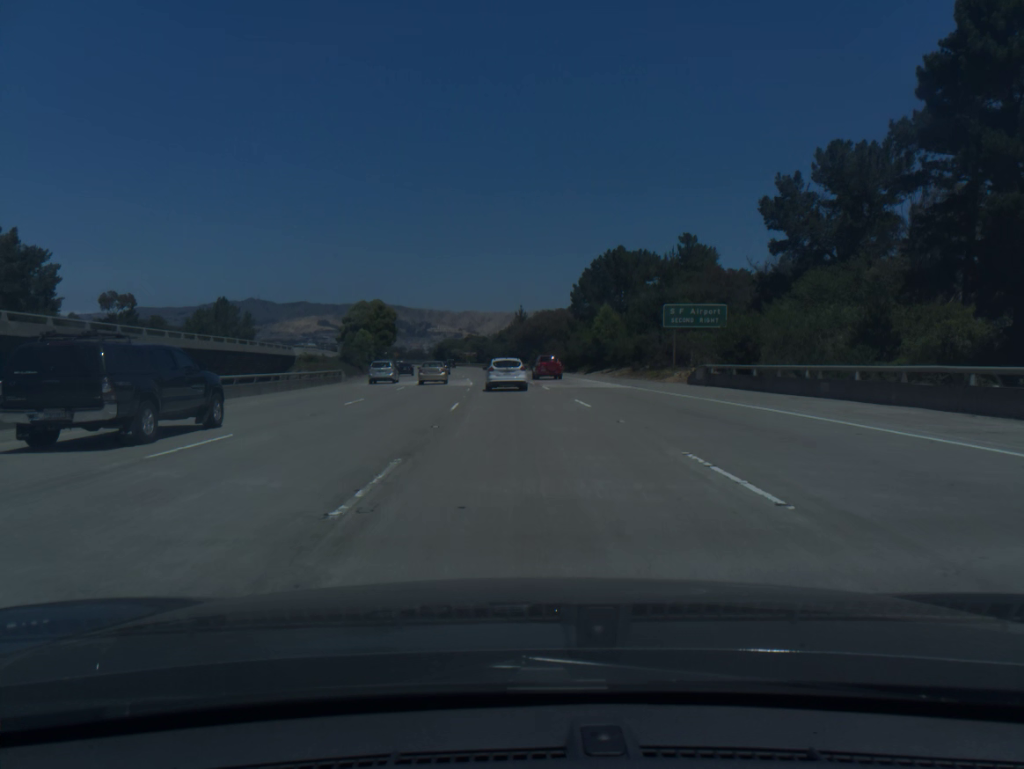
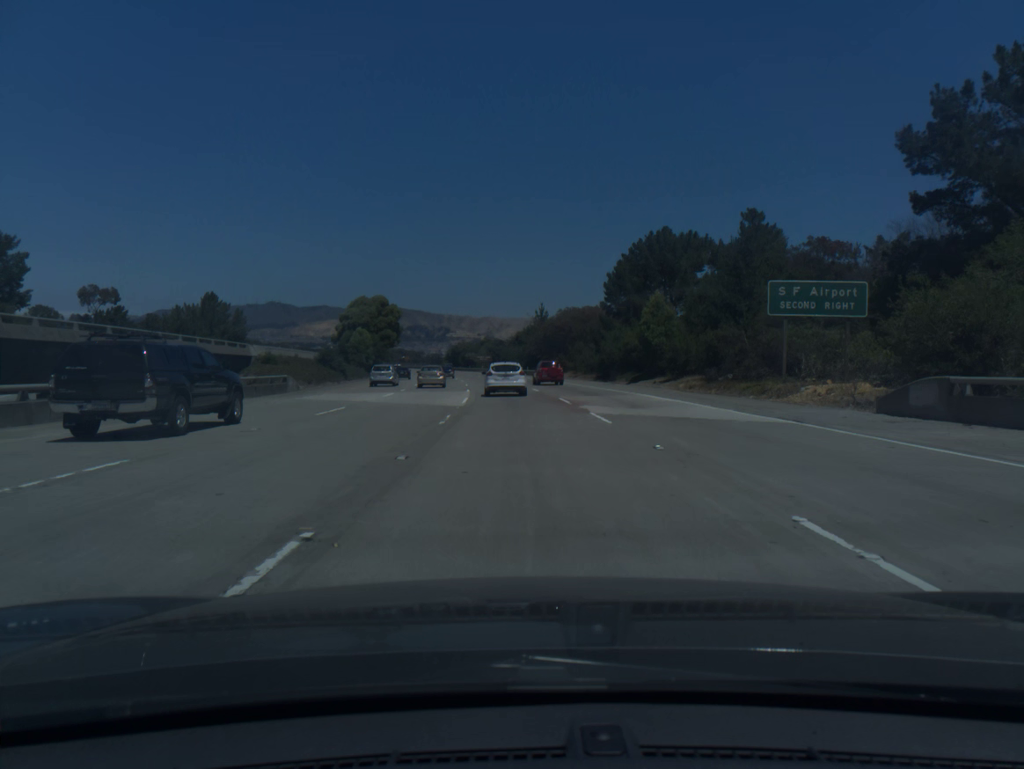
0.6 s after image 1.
(-0.2, +18.7) m; -1°
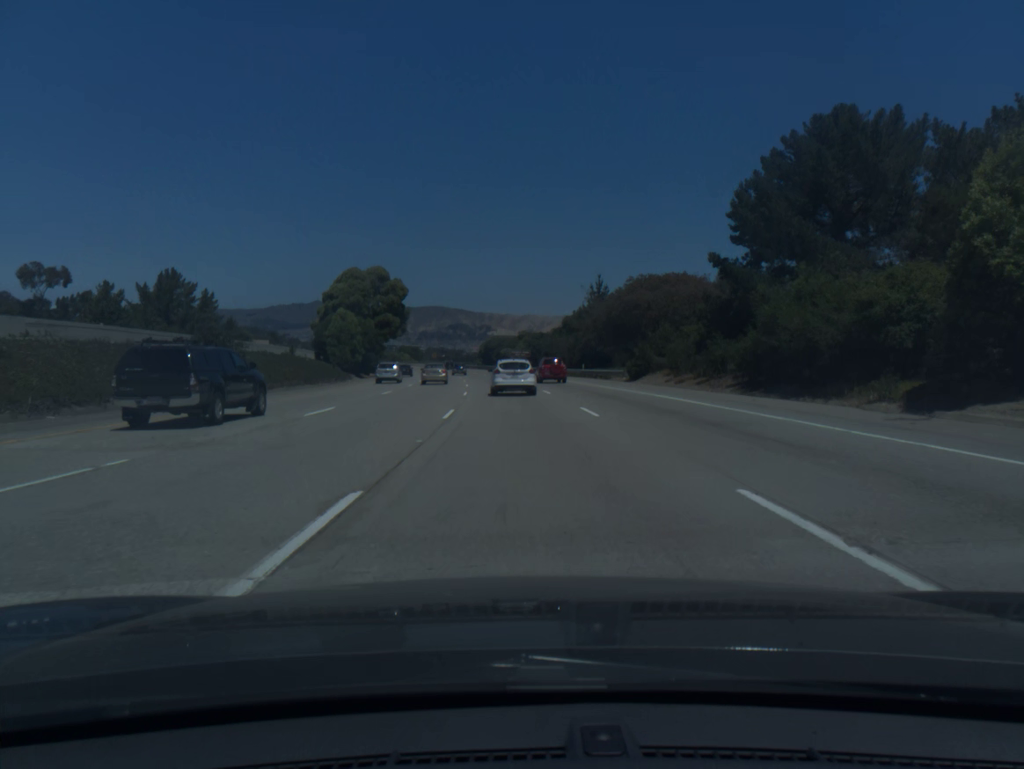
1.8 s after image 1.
(-0.9, +37.3) m; -3°
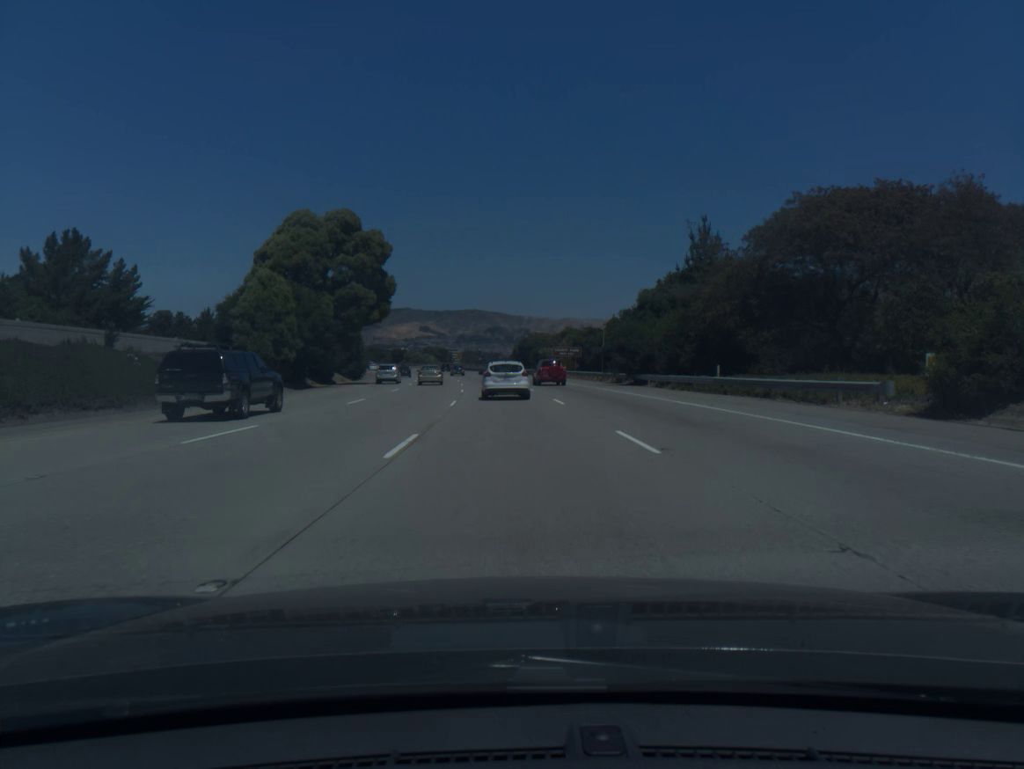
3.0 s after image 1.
(-0.9, +37.3) m; -3°
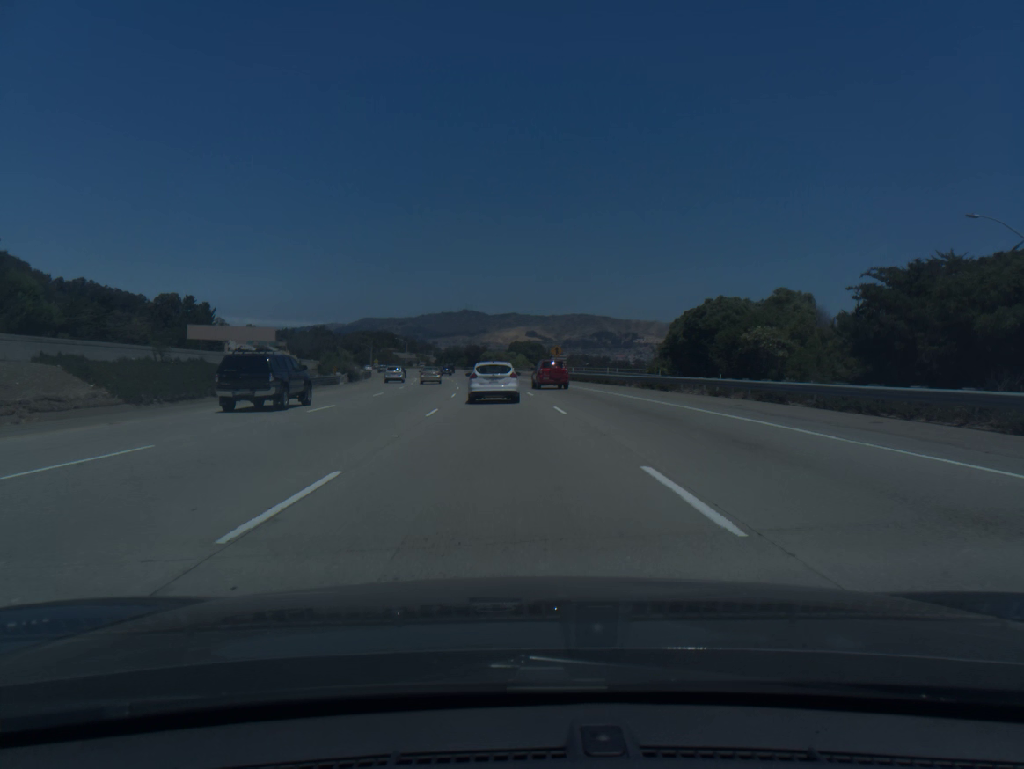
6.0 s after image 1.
(-6.1, +92.7) m; -8°
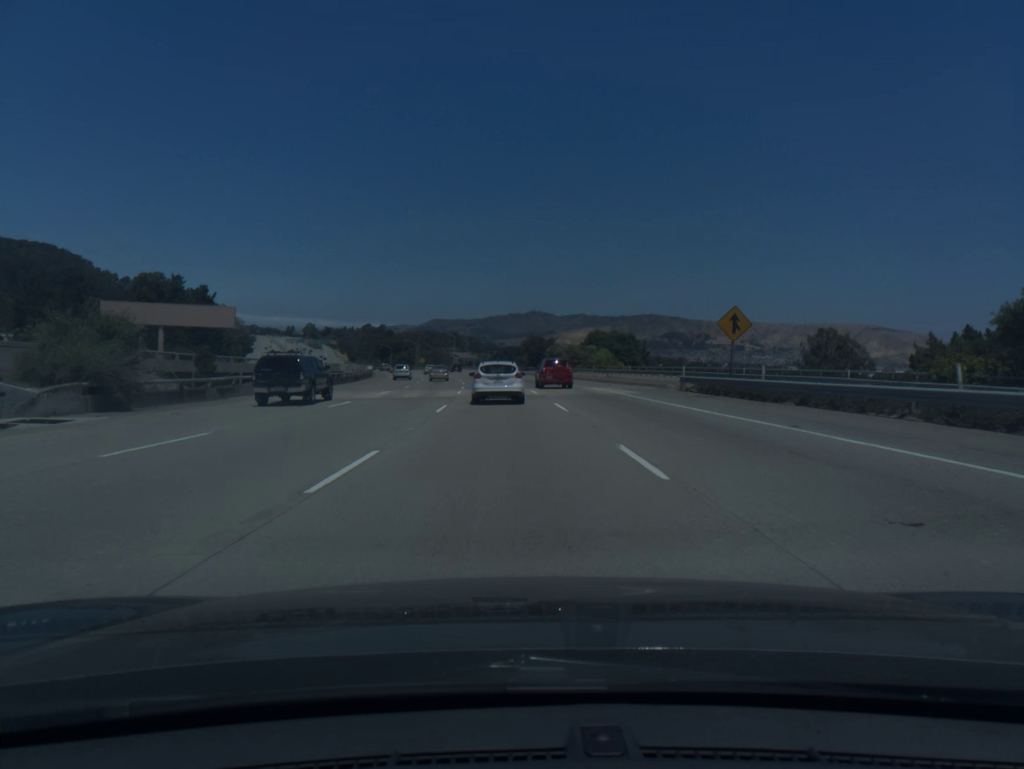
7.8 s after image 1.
(-2.3, +56.0) m; -5°
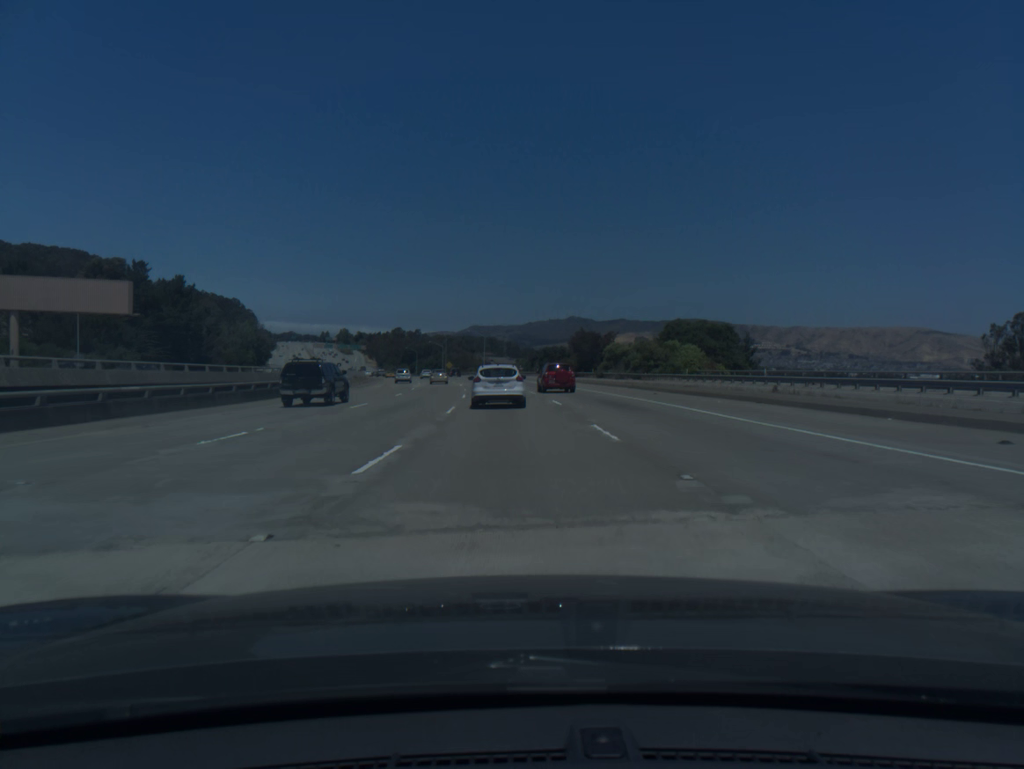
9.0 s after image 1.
(-0.9, +37.4) m; -3°
